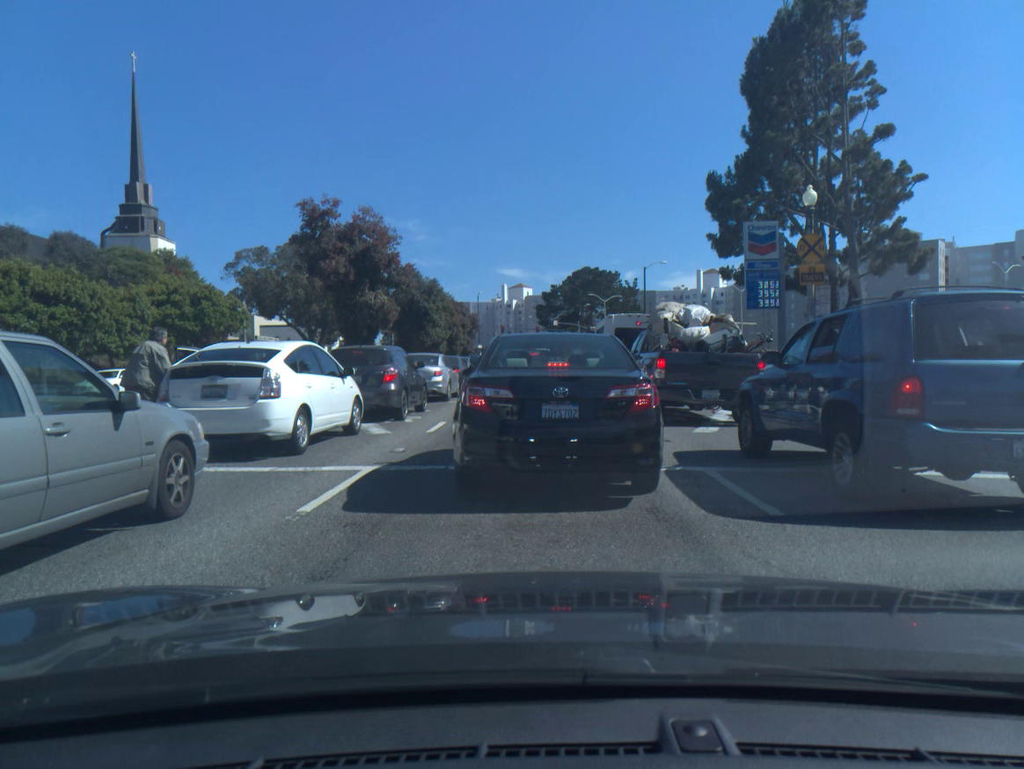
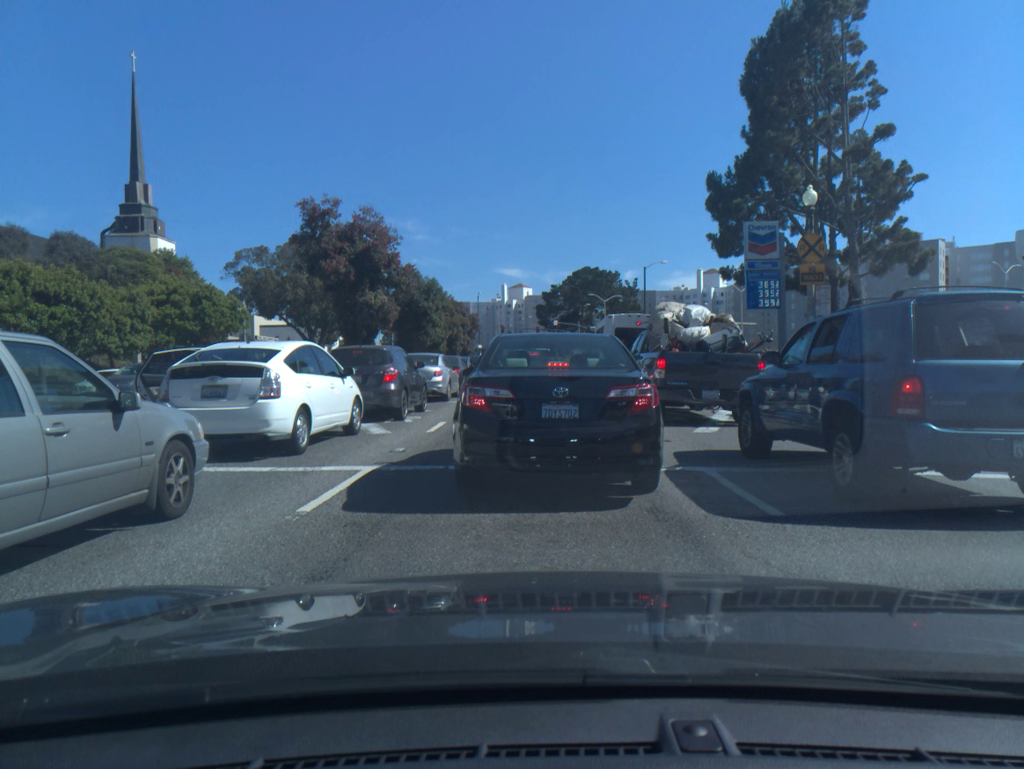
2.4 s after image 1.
(0.0, 0.0) m; 0°
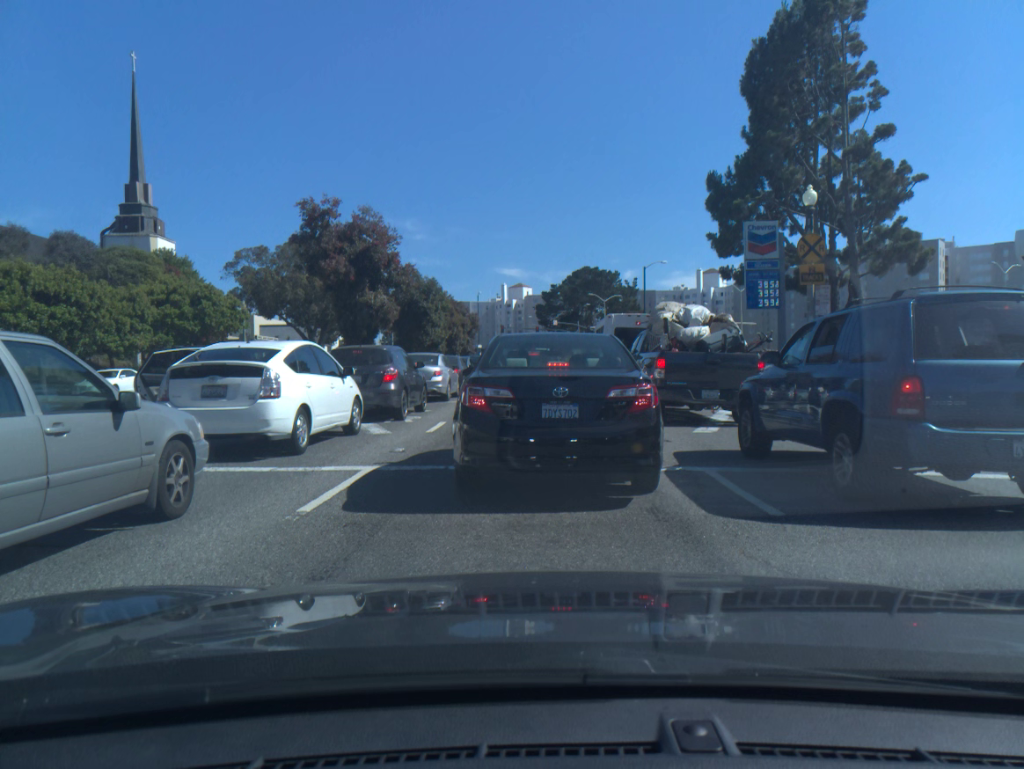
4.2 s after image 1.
(0.0, 0.0) m; 0°
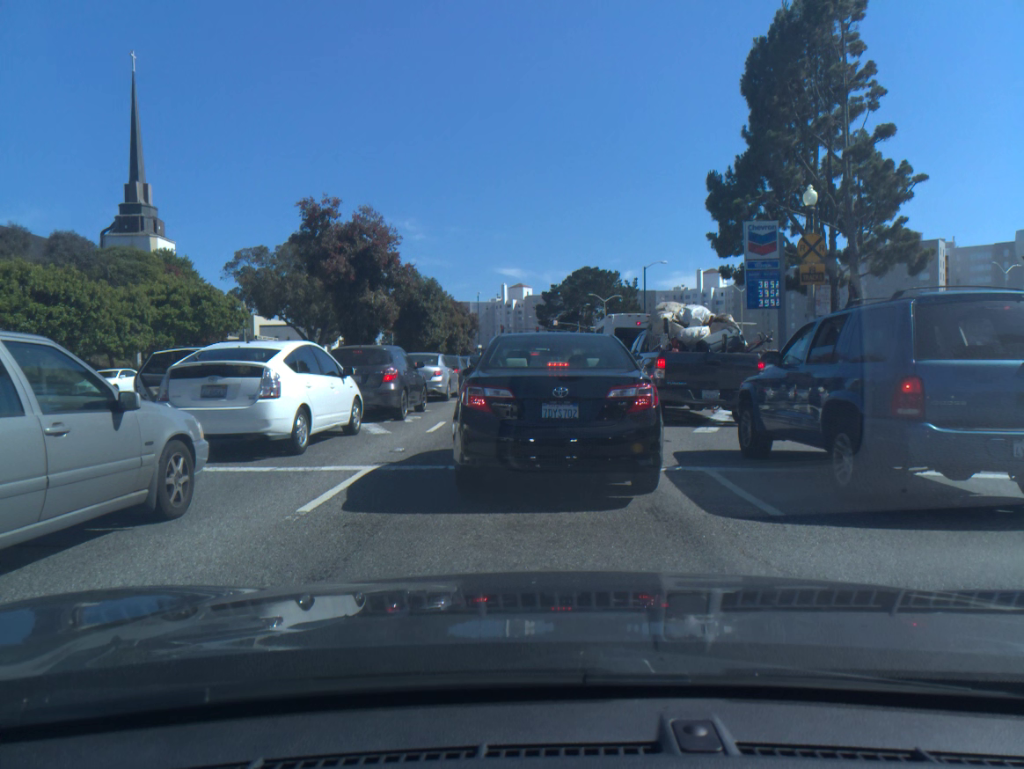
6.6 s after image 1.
(0.0, 0.0) m; 0°
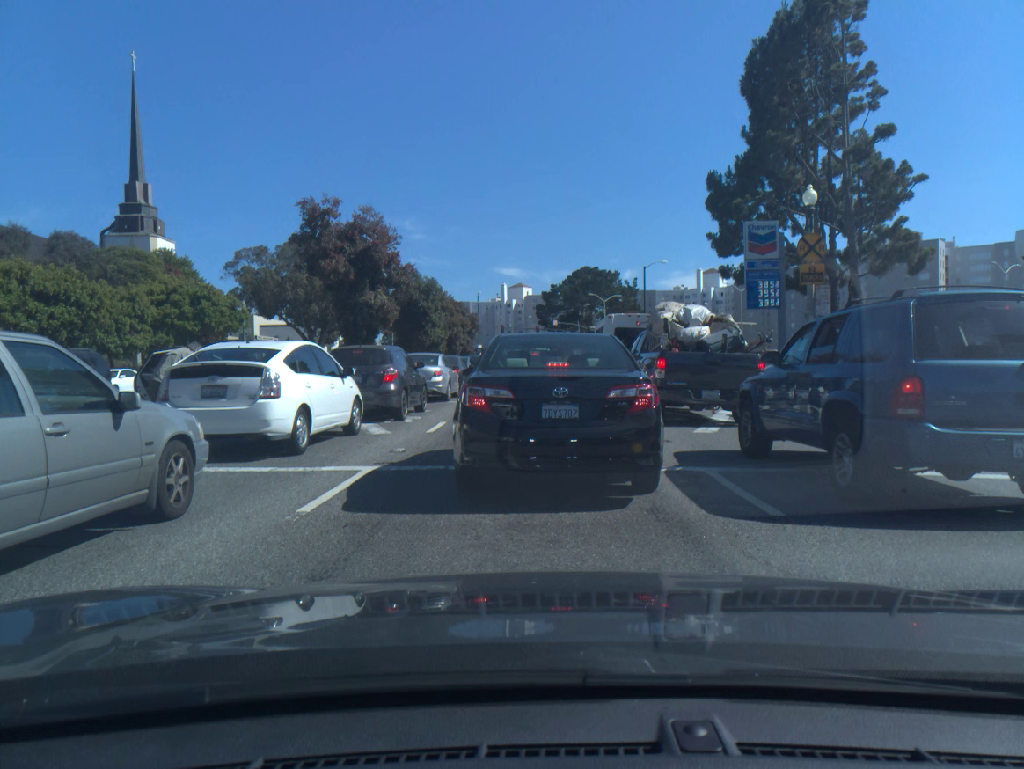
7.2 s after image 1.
(0.0, 0.0) m; 0°
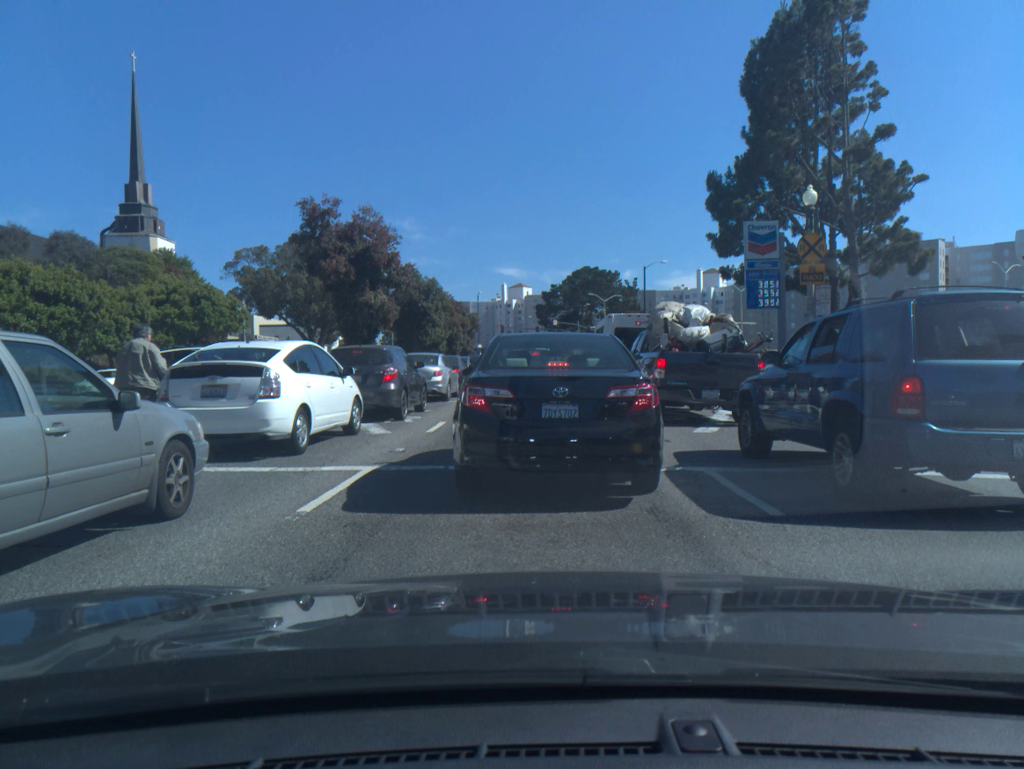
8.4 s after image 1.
(0.0, 0.0) m; 0°
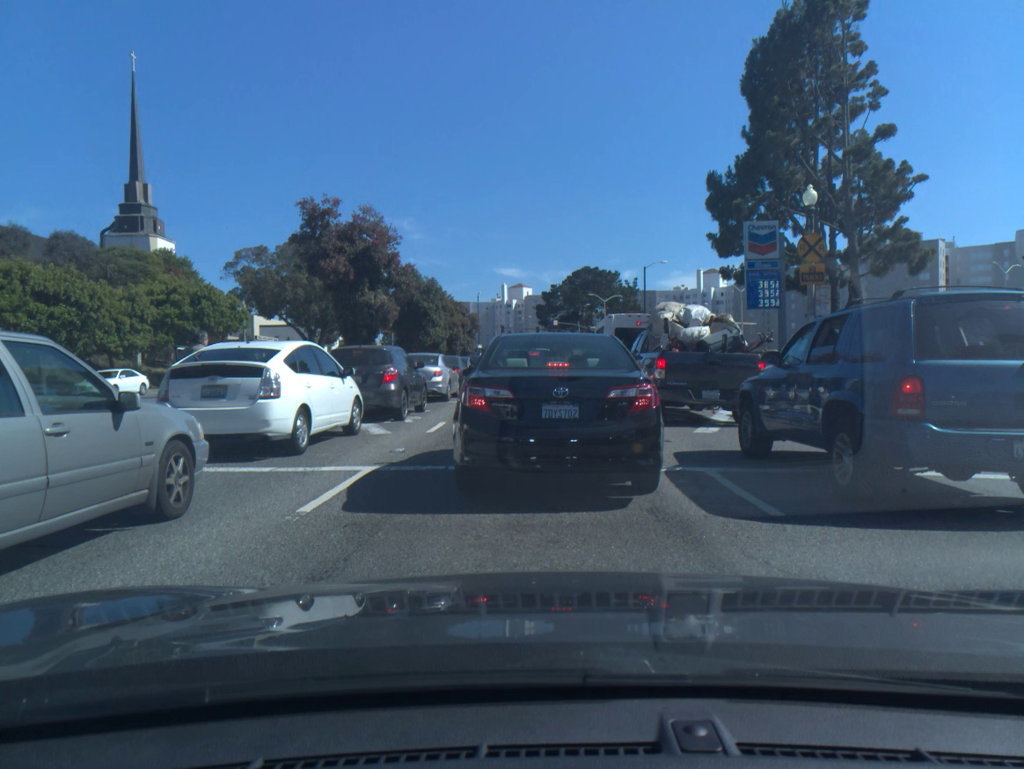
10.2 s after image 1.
(0.0, 0.0) m; 0°
